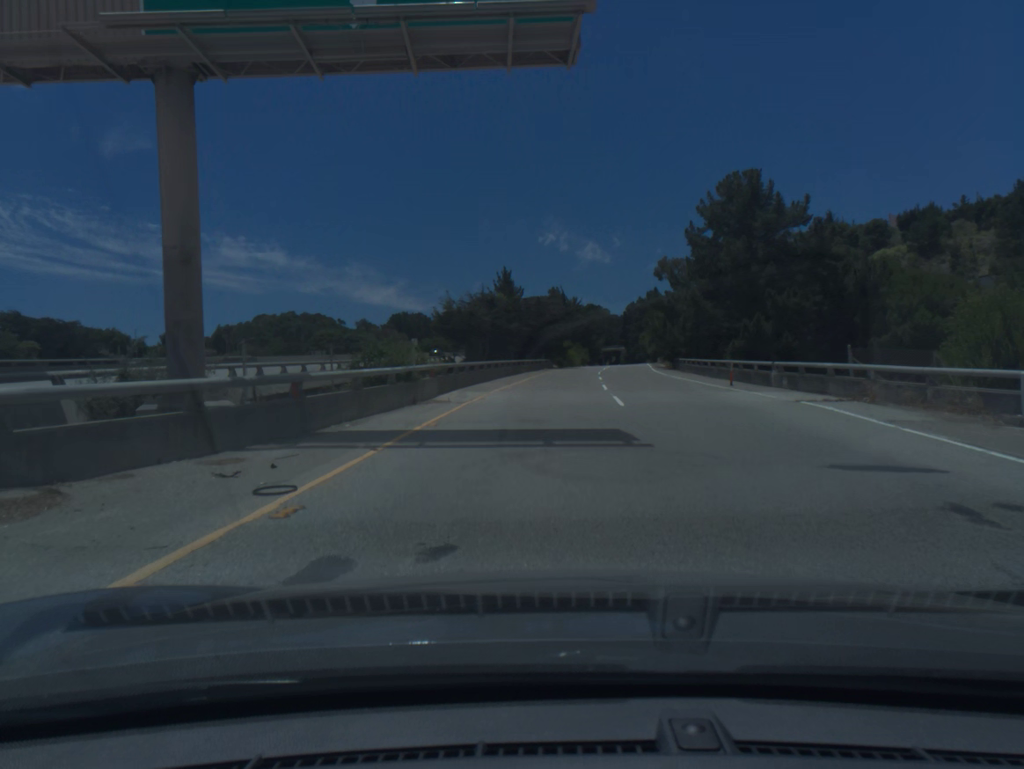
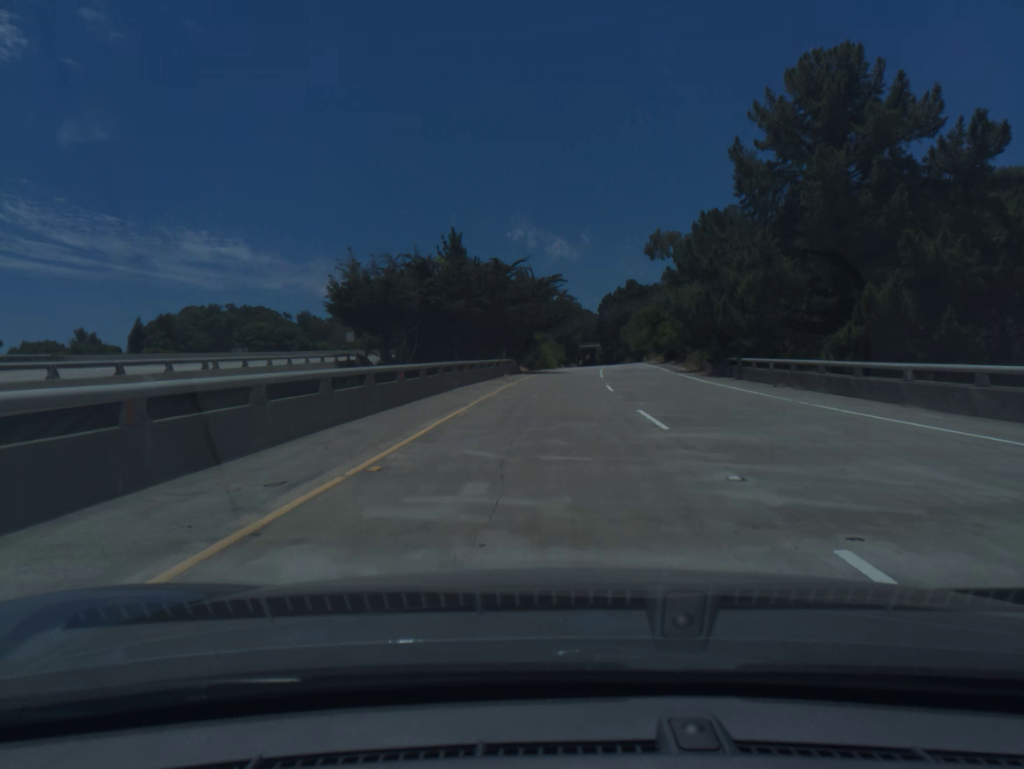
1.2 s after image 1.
(+0.6, +27.3) m; +2°
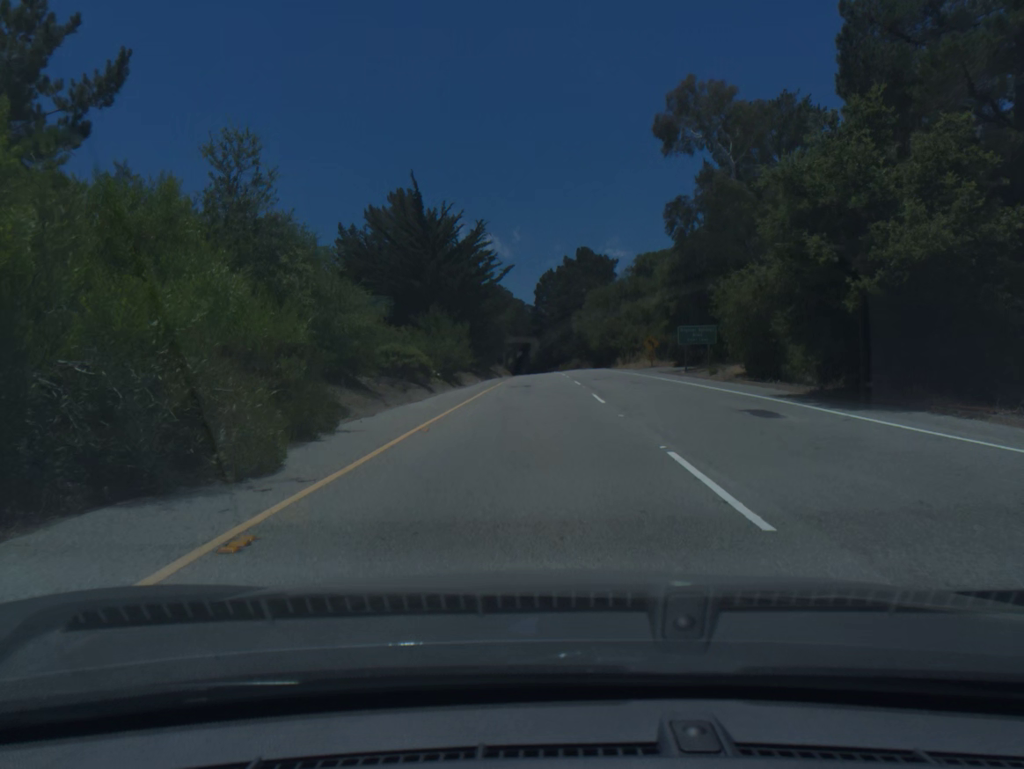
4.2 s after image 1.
(+3.2, +64.6) m; +5°
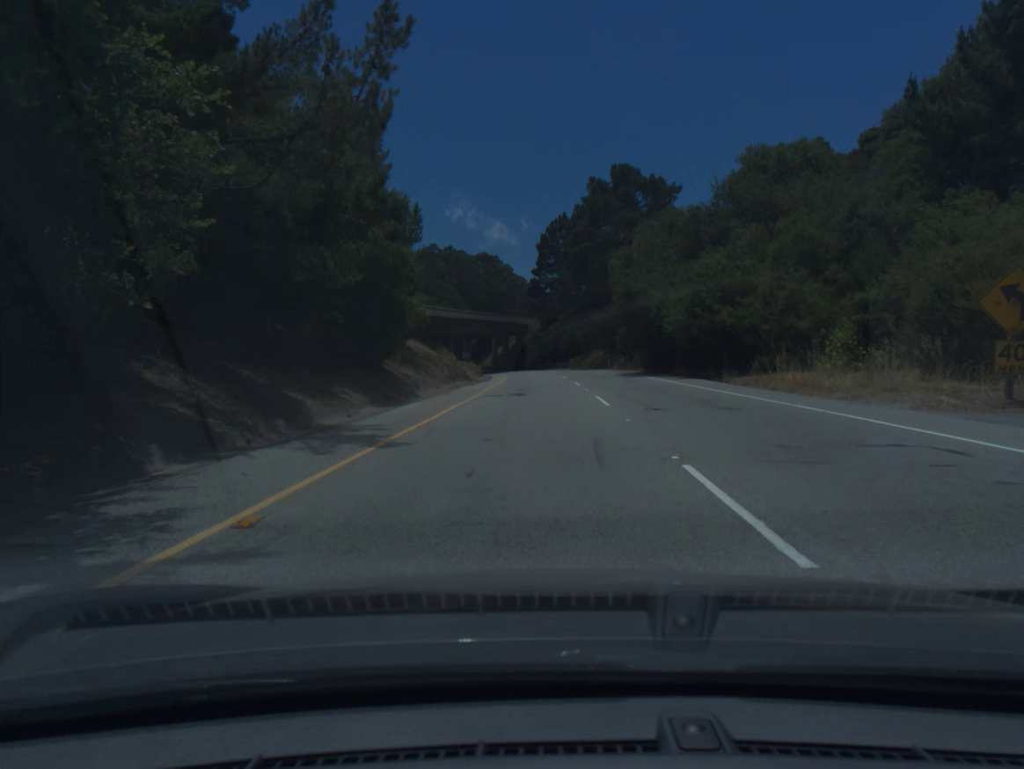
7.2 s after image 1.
(+0.5, +59.7) m; 0°
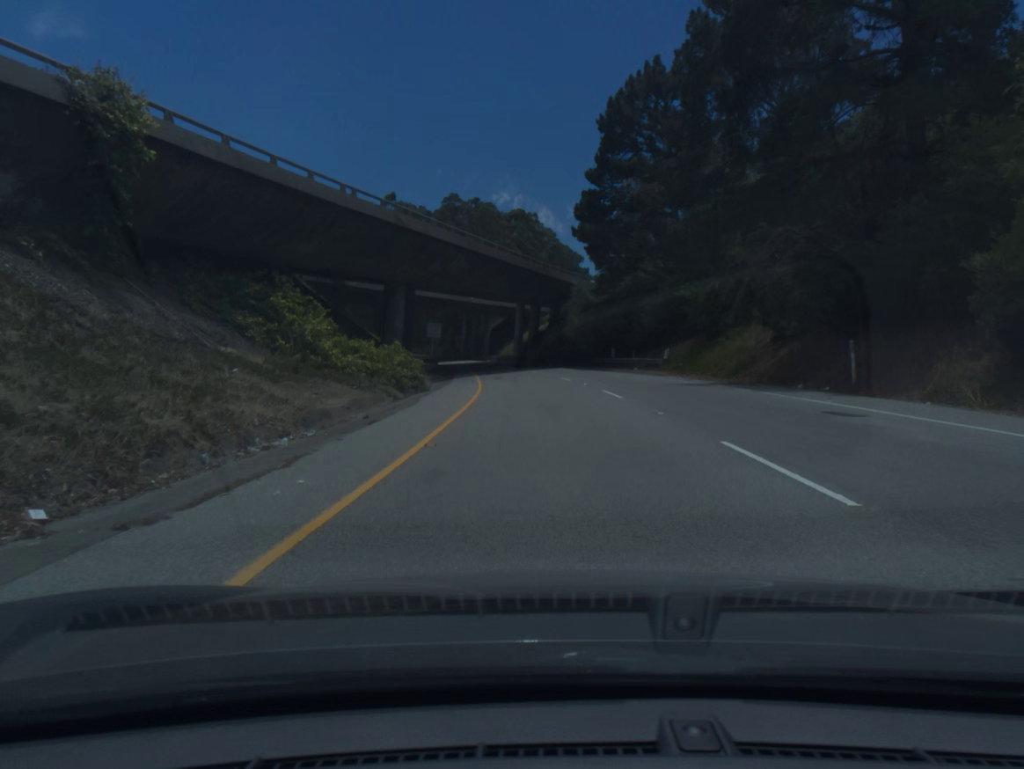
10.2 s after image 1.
(-0.9, +58.0) m; -3°
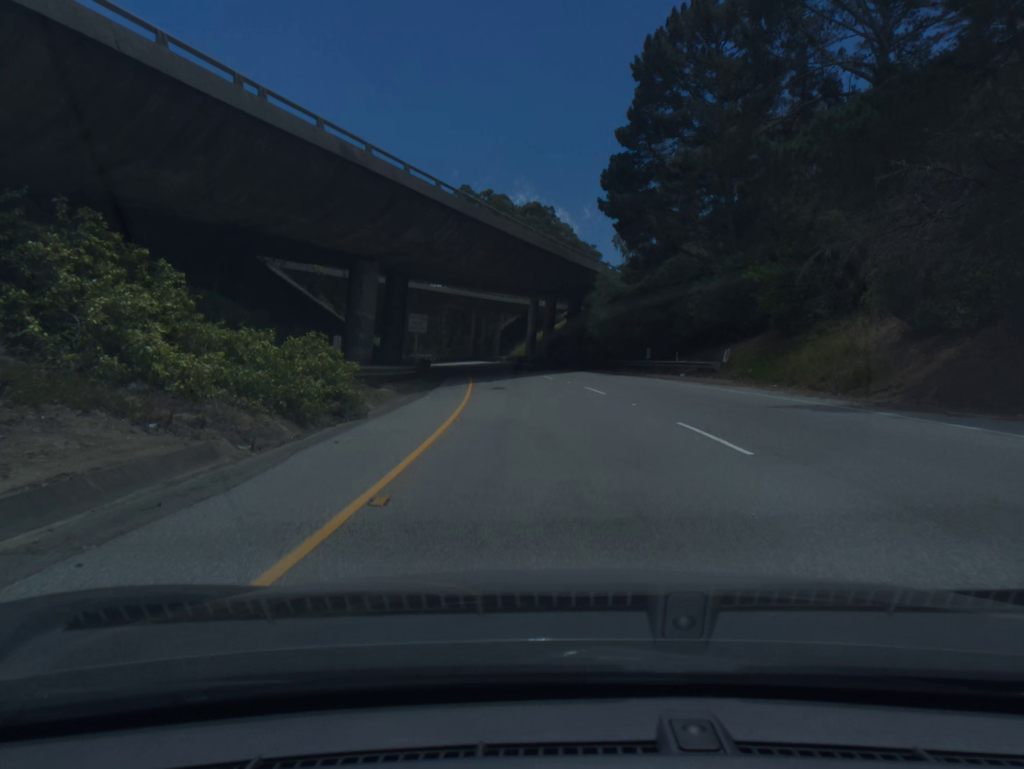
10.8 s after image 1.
(-0.1, +11.7) m; -1°
